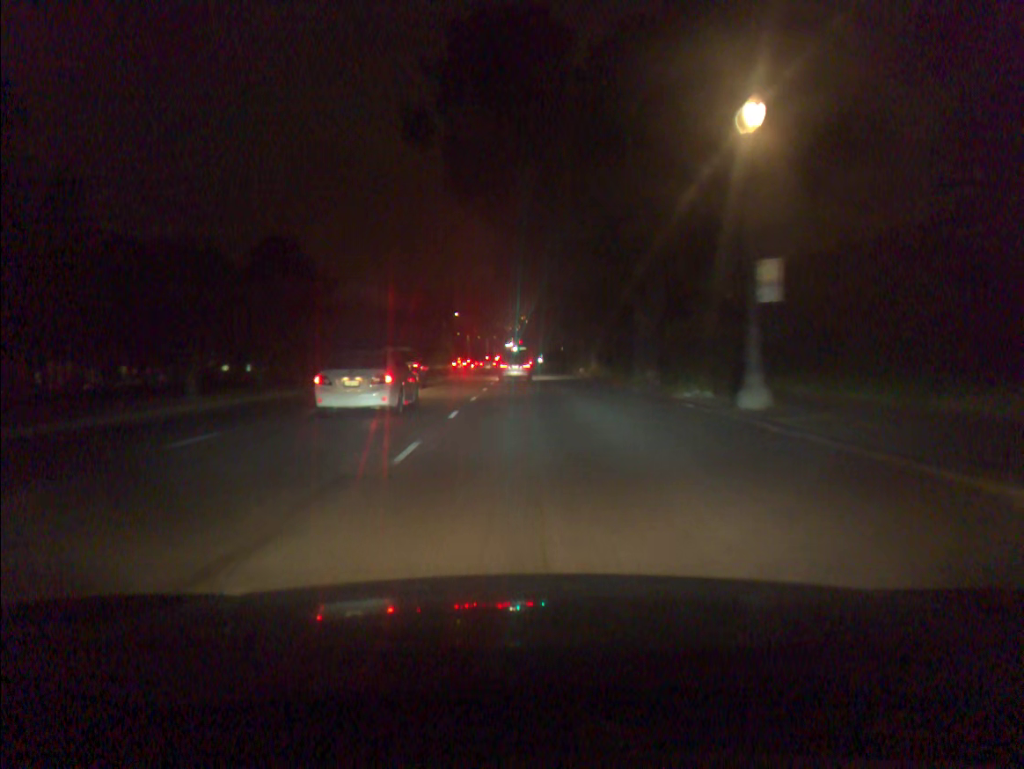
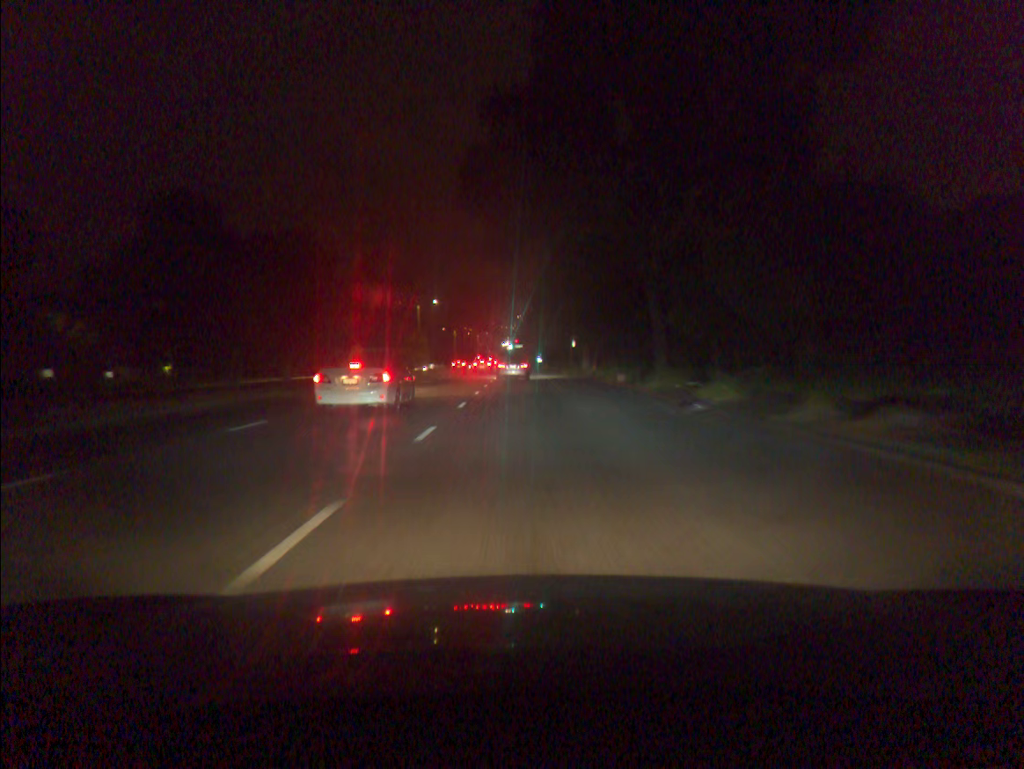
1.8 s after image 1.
(0.0, +26.2) m; 0°
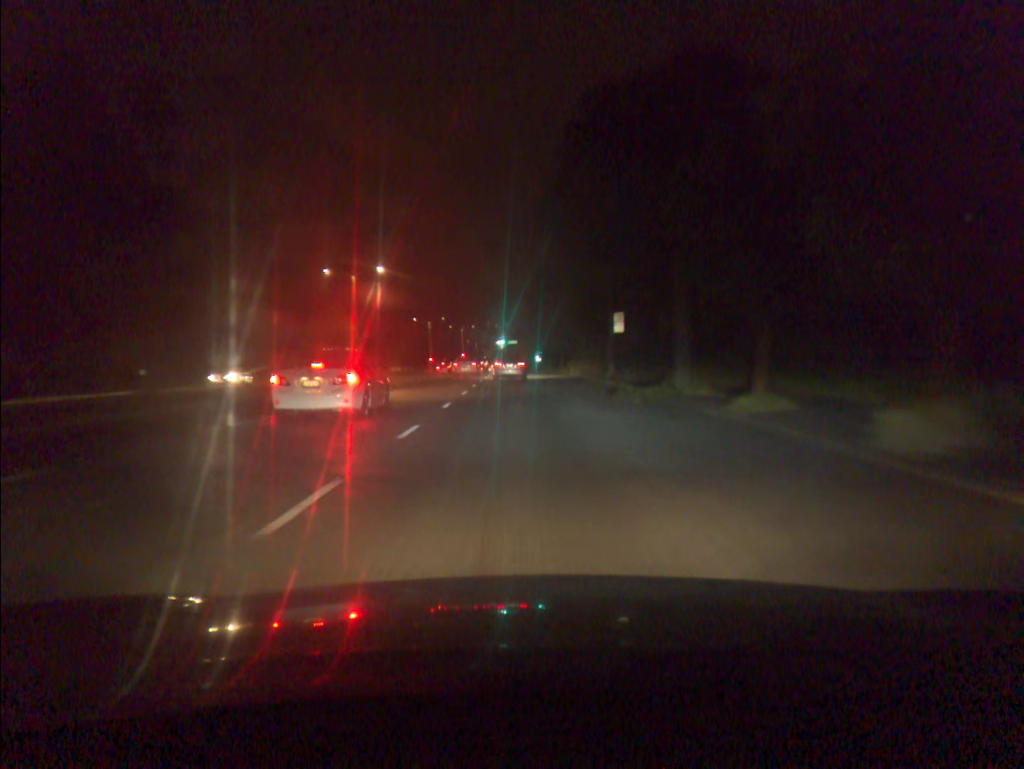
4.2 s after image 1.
(+0.2, +36.2) m; 0°
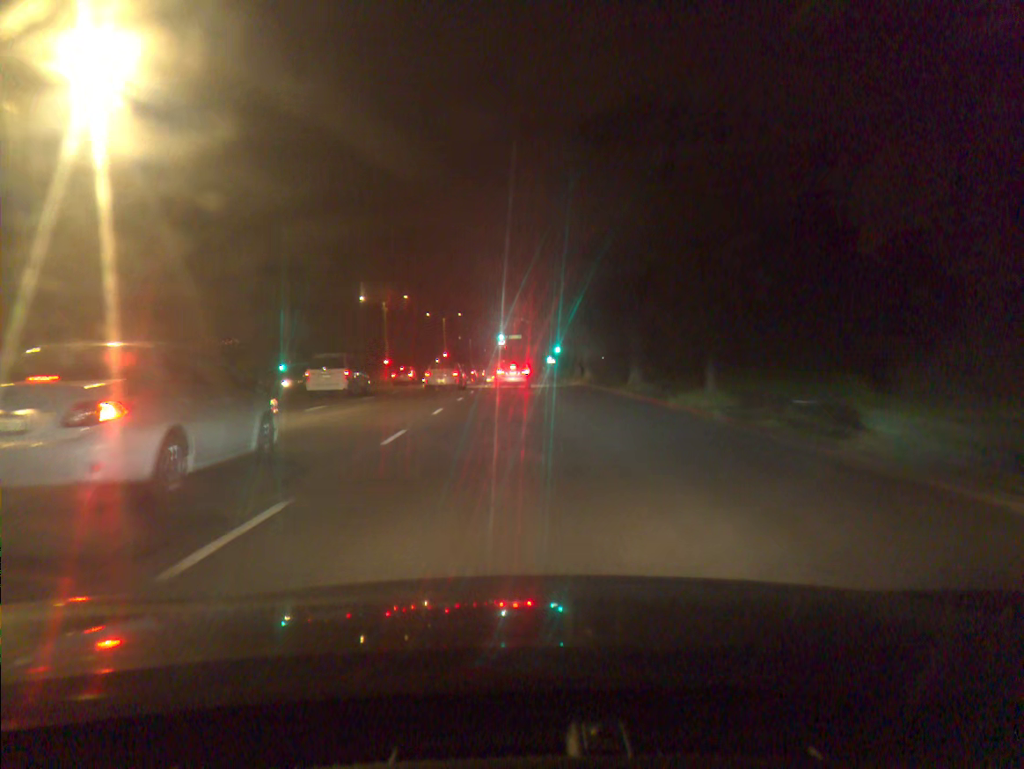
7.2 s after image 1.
(-0.2, +44.4) m; 0°
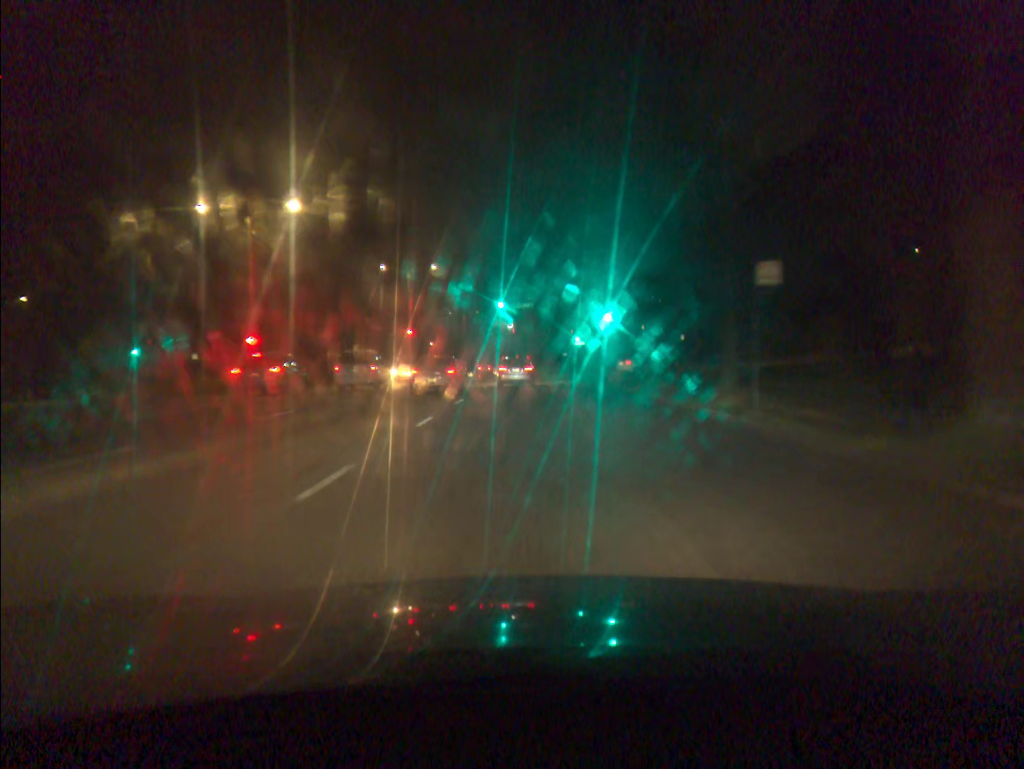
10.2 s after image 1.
(-0.2, +41.6) m; -1°
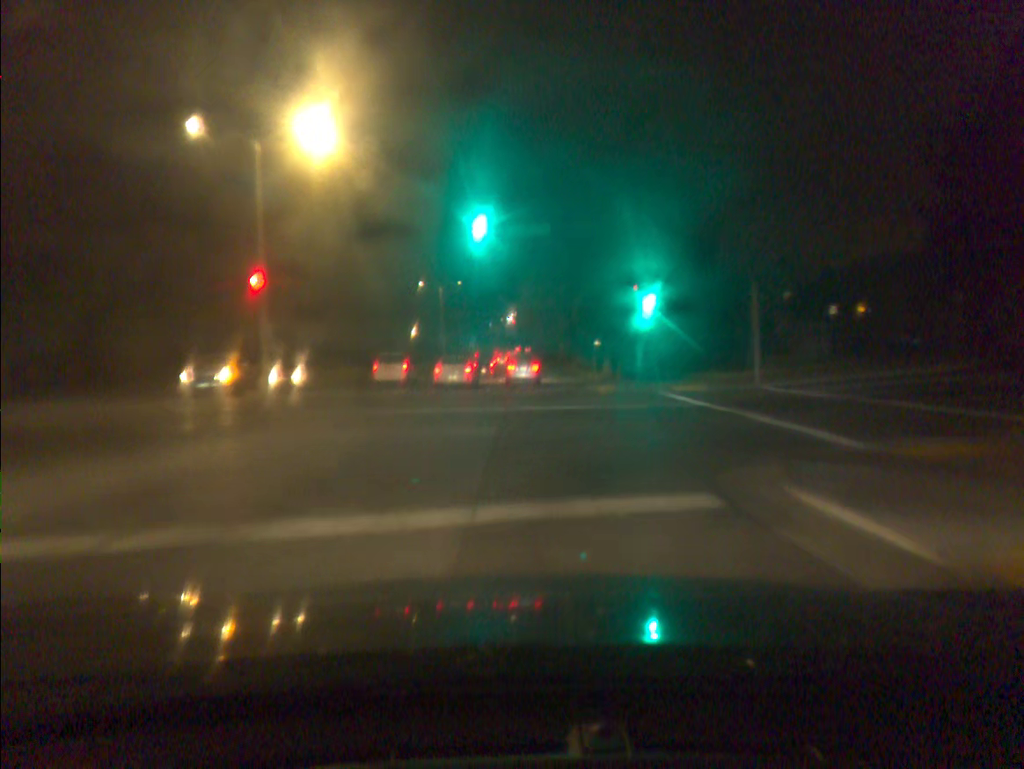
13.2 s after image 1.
(+0.1, +39.4) m; 0°
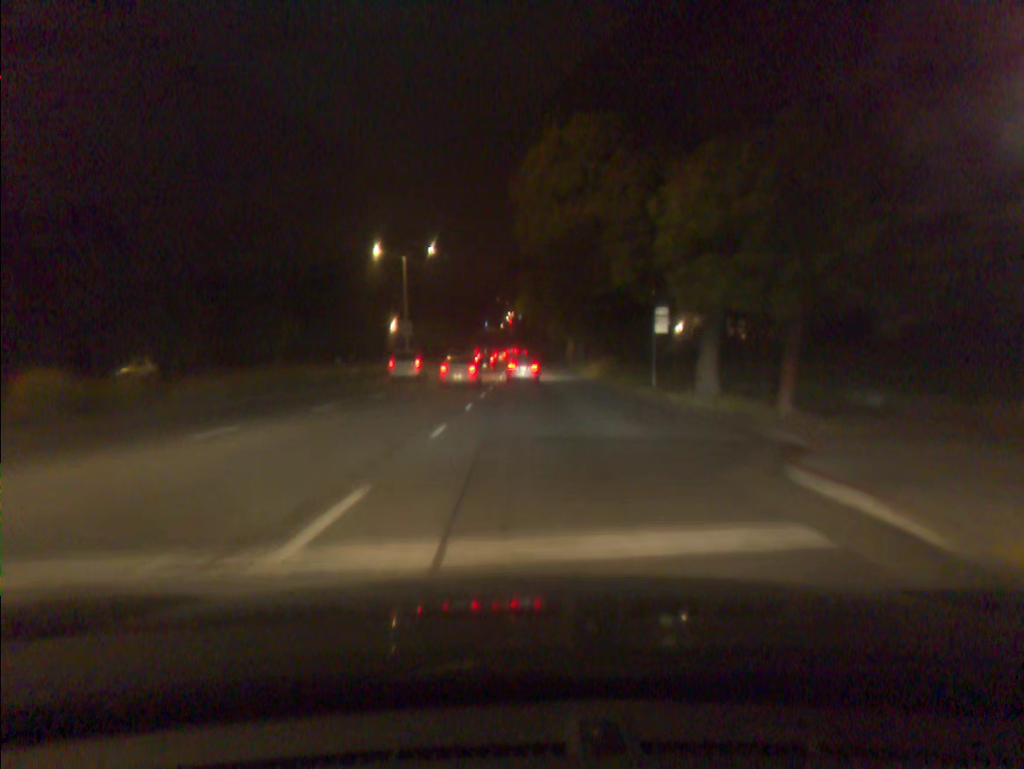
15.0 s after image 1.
(0.0, +26.3) m; 0°
